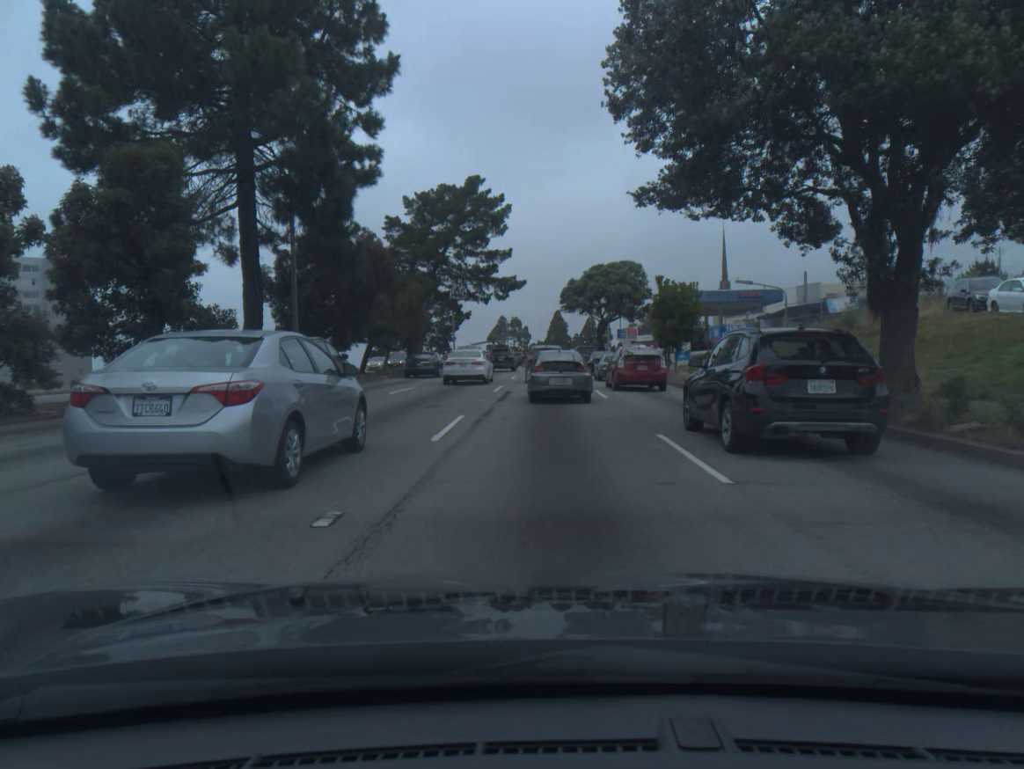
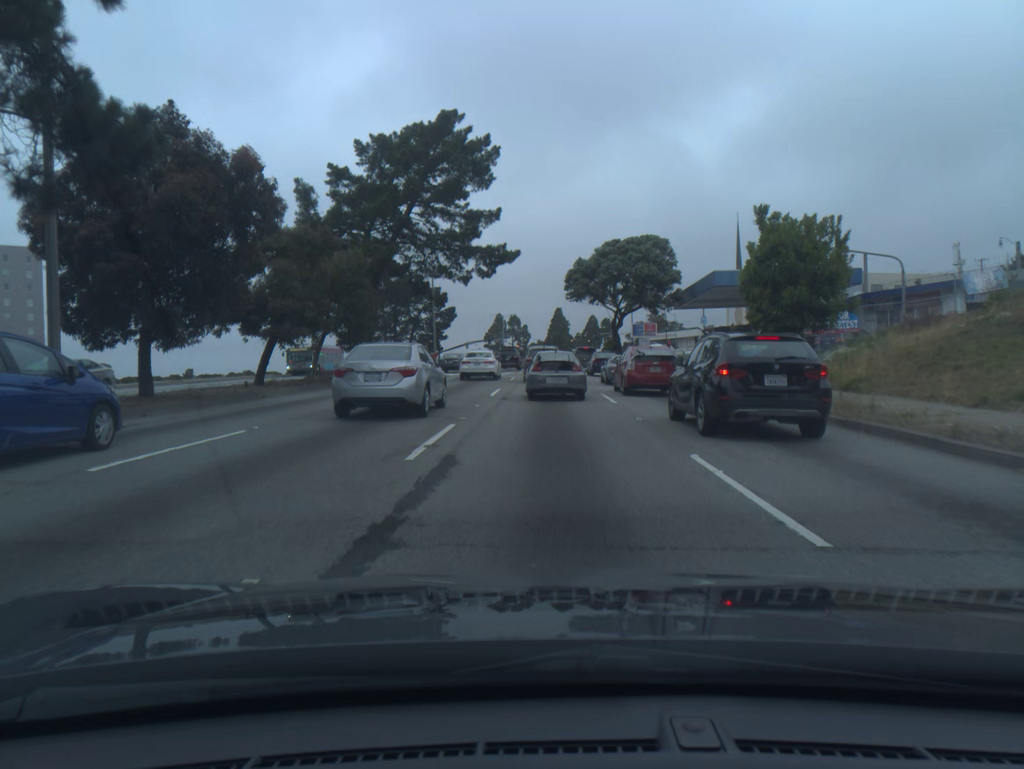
(0.0, +16.4) m; 0°
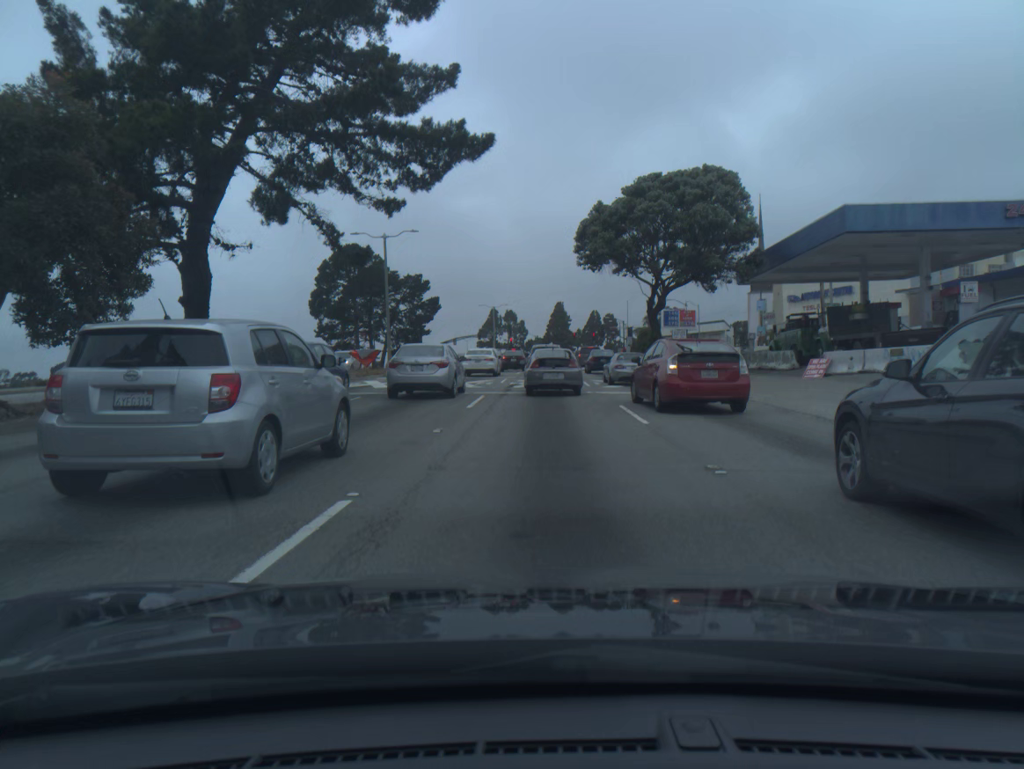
(+0.1, +21.4) m; 0°
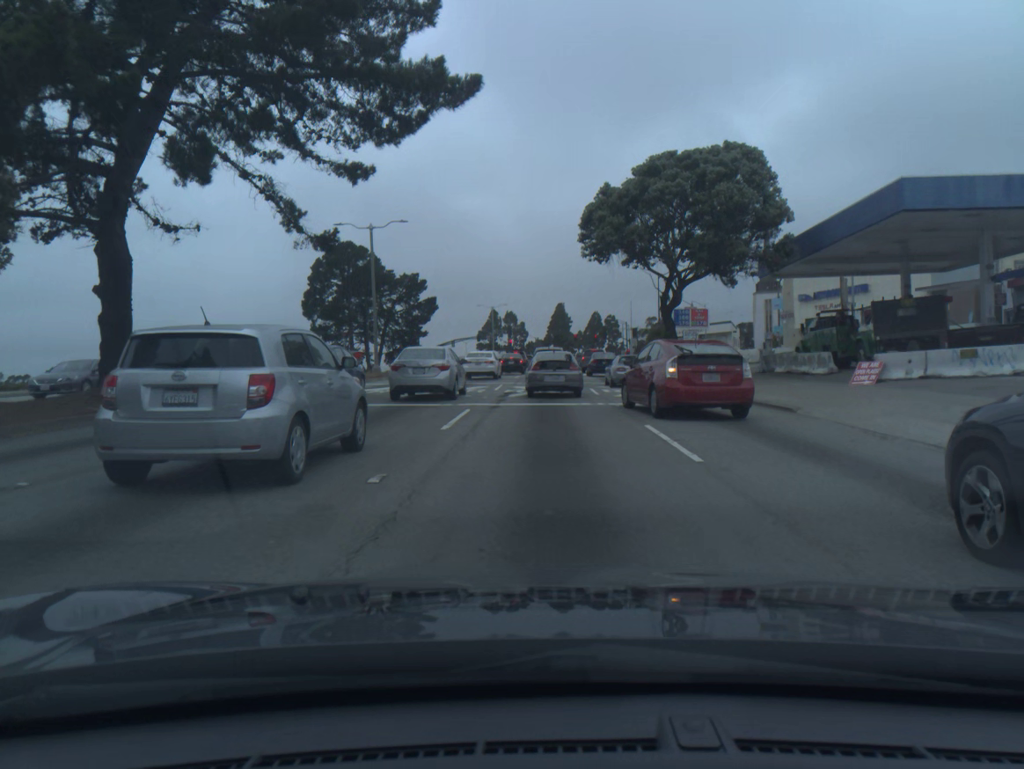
(0.0, +4.3) m; 0°
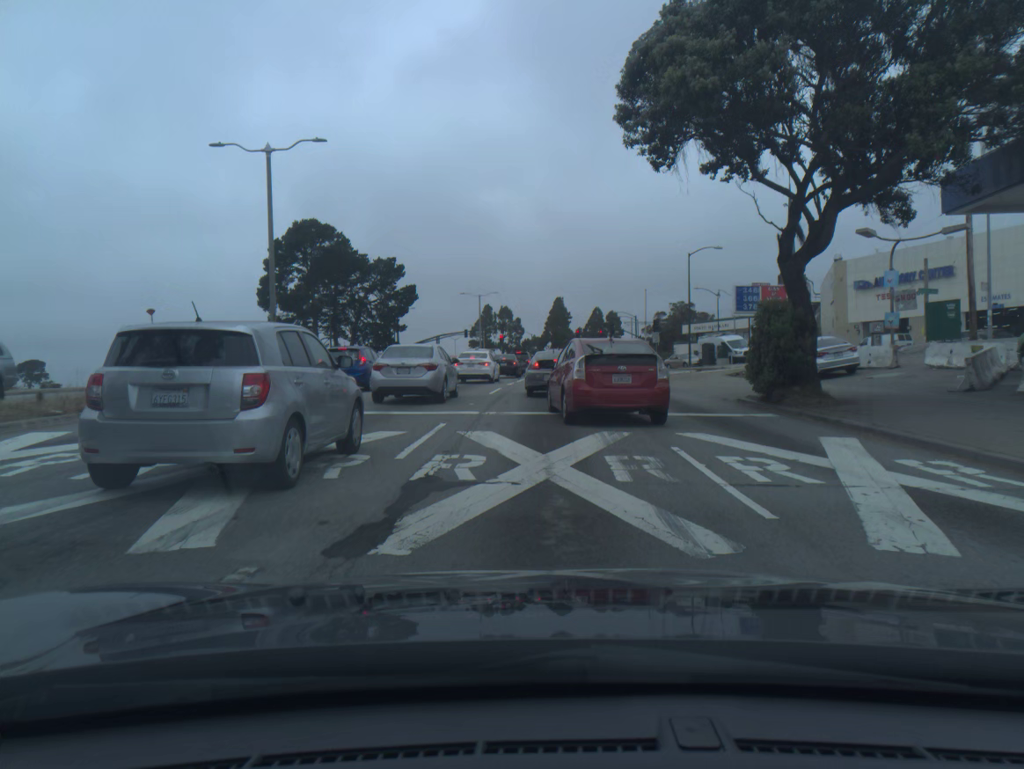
(-0.1, +17.9) m; 0°
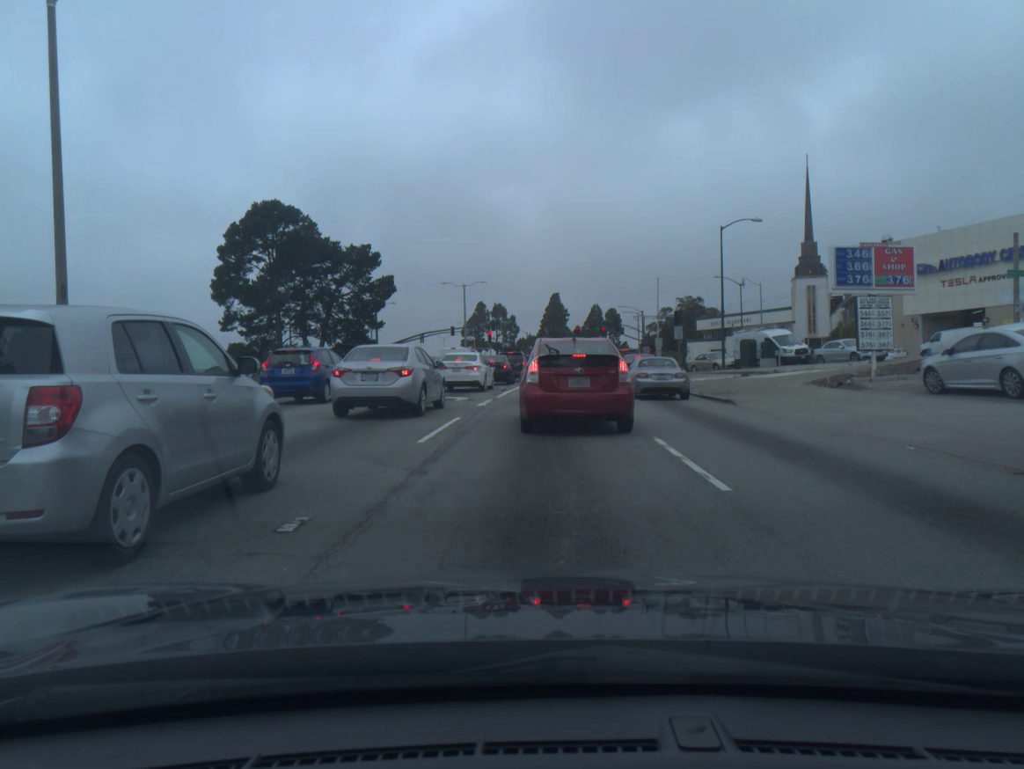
(0.0, +13.1) m; 0°
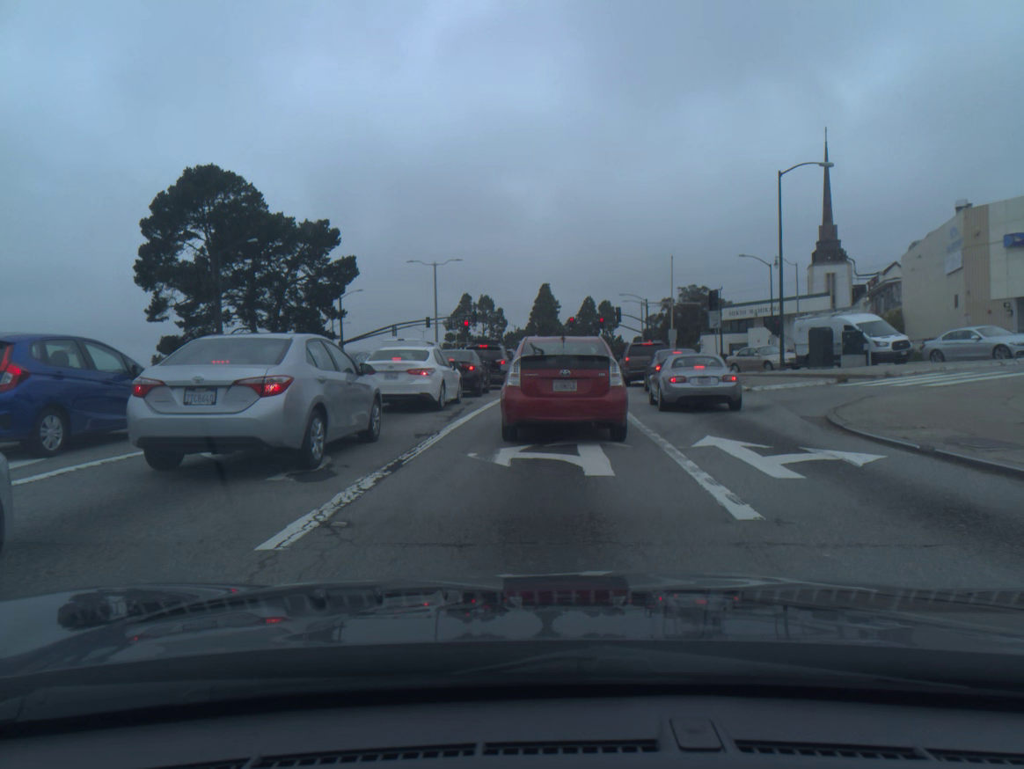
(+0.1, +14.6) m; +1°
